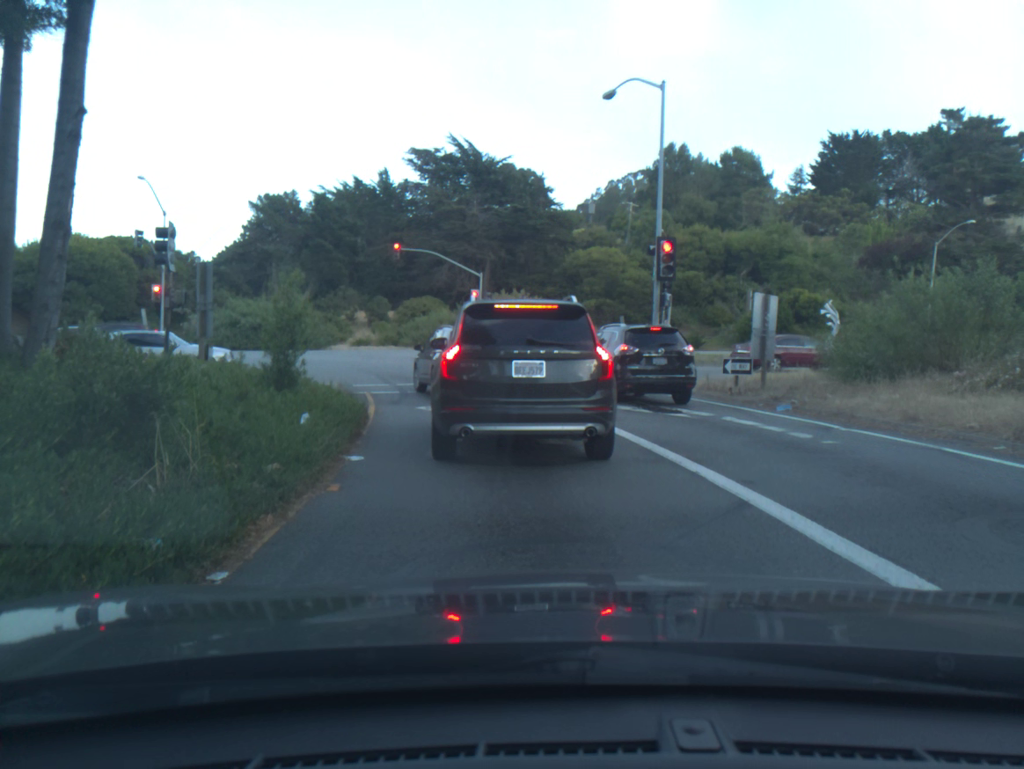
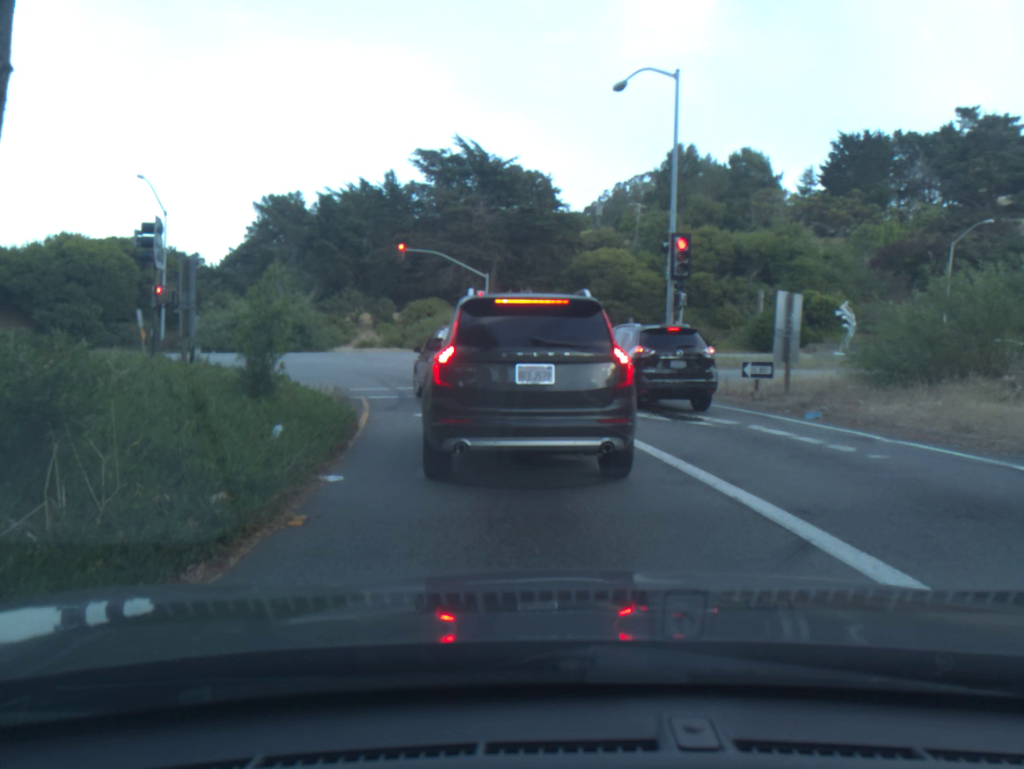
(0.0, +1.2) m; 0°
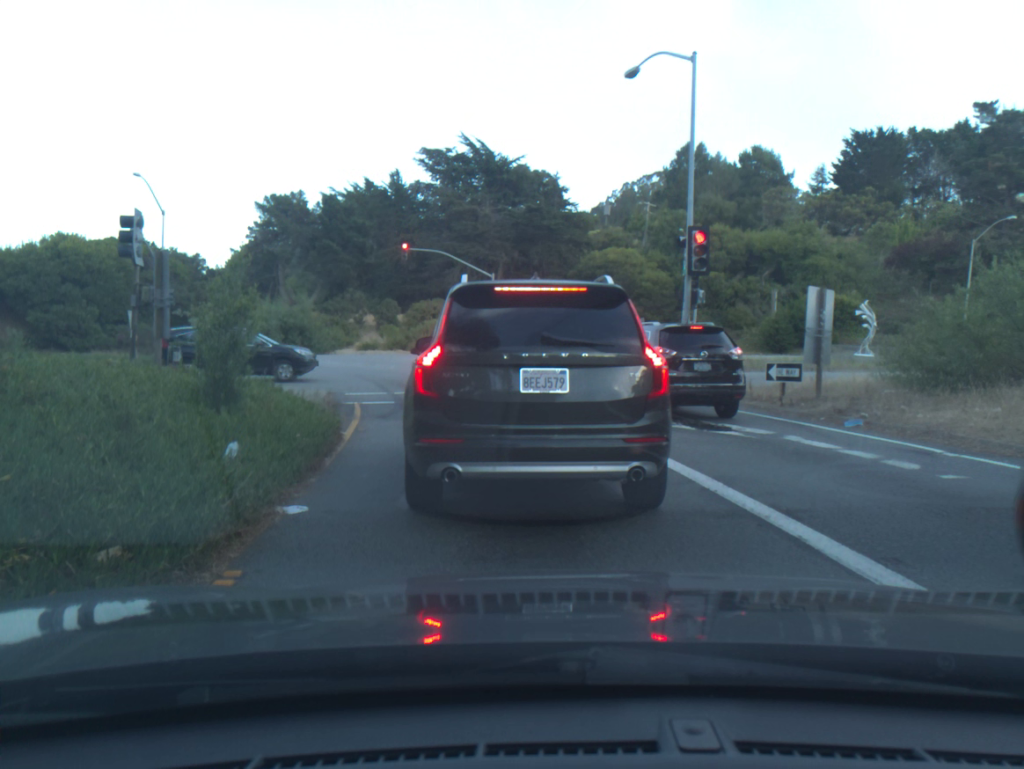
(-0.1, +1.4) m; -1°
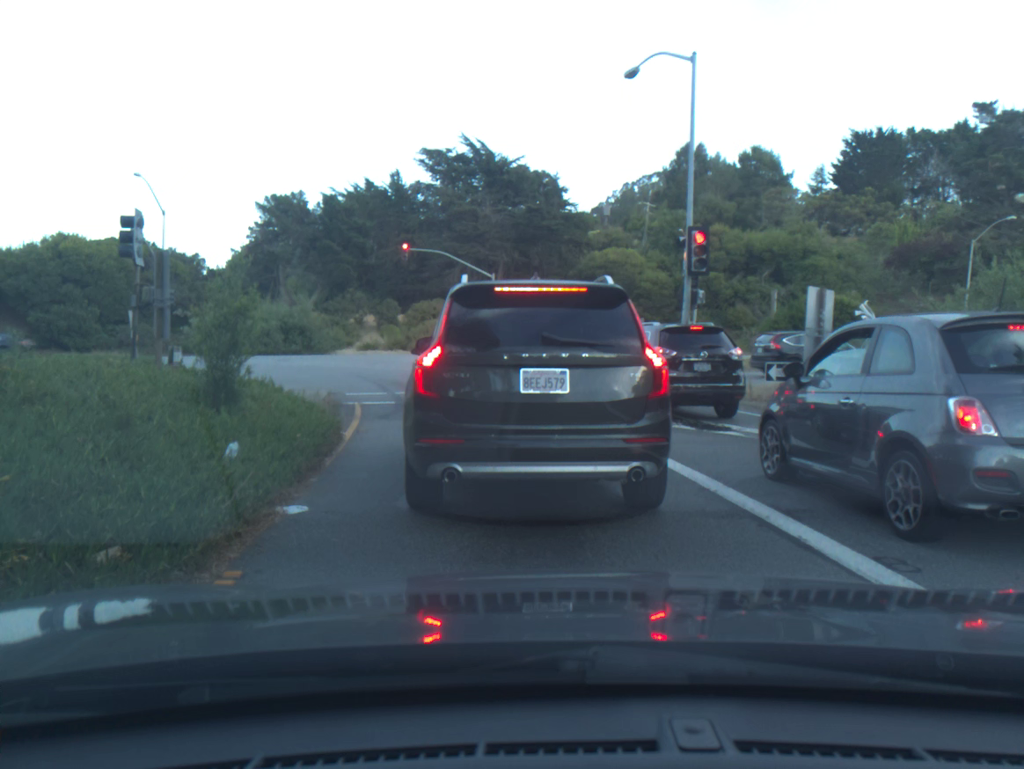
(0.0, 0.0) m; 0°
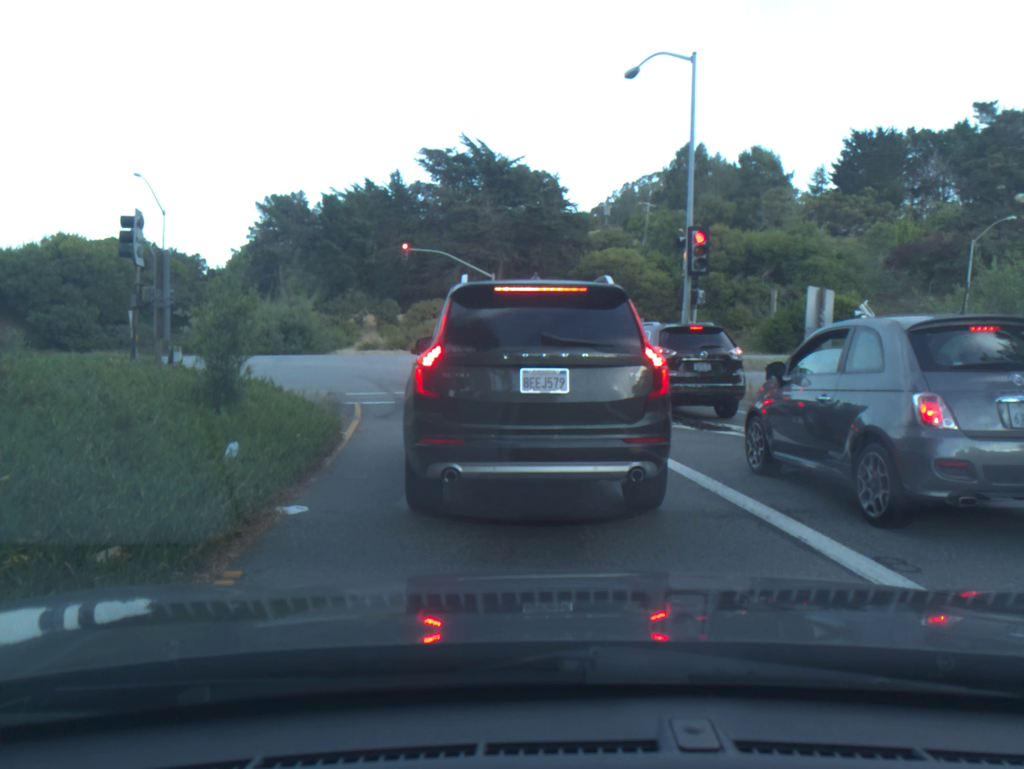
(0.0, 0.0) m; 0°
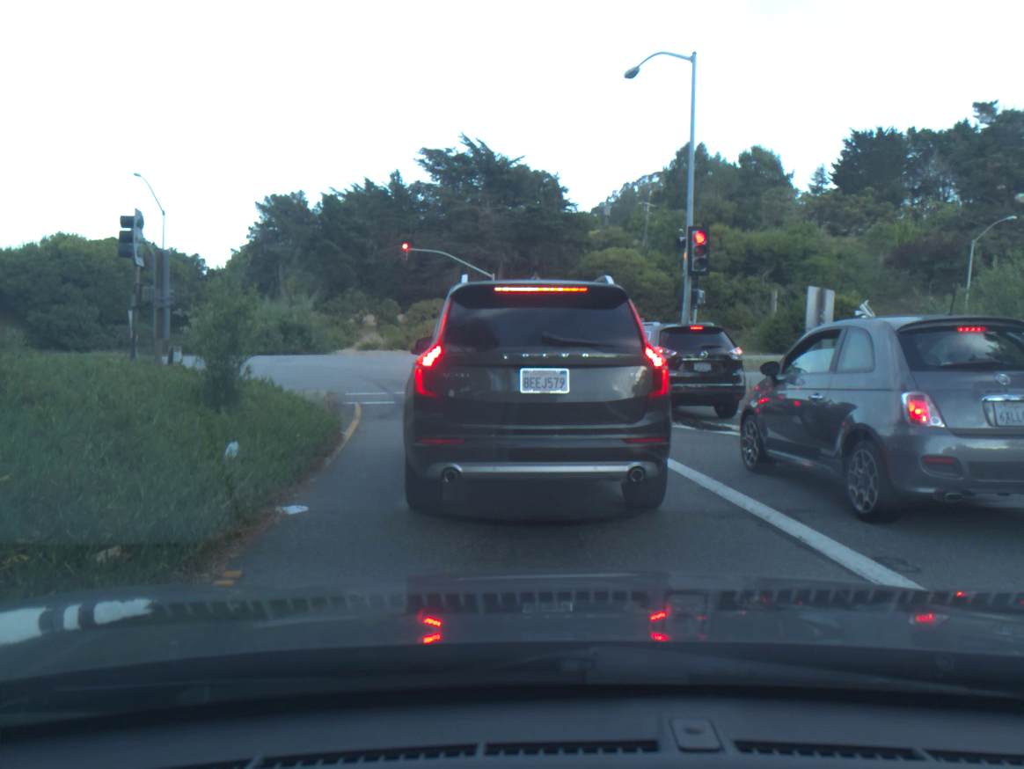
(0.0, 0.0) m; 0°
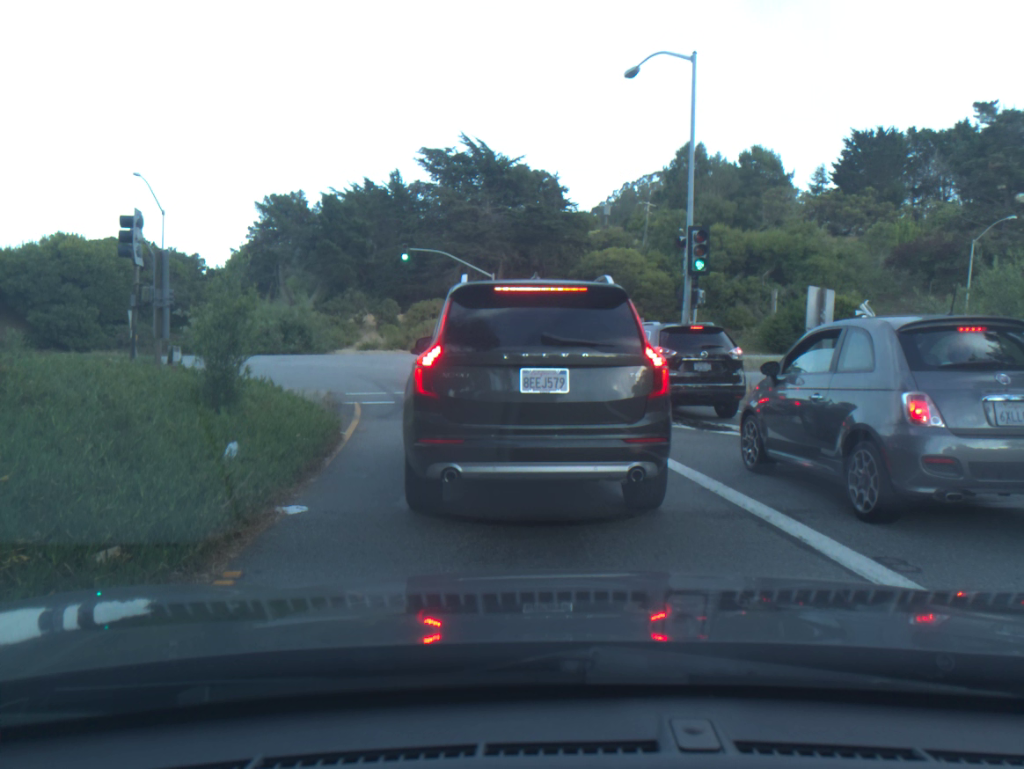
(-0.1, +0.1) m; 0°
